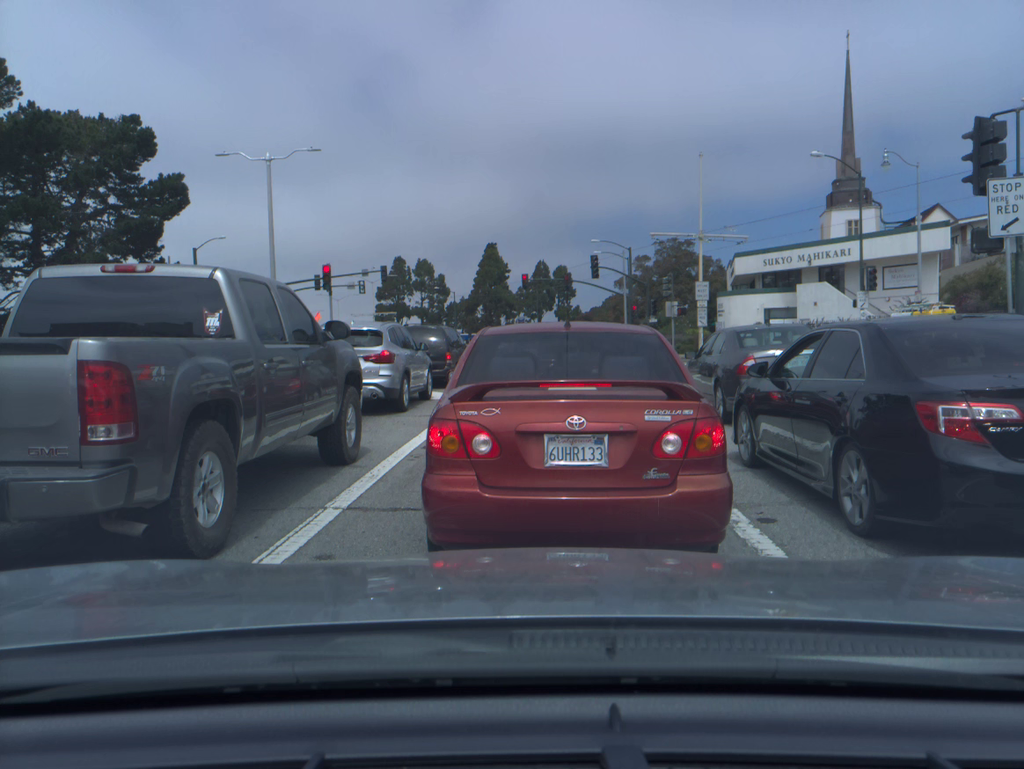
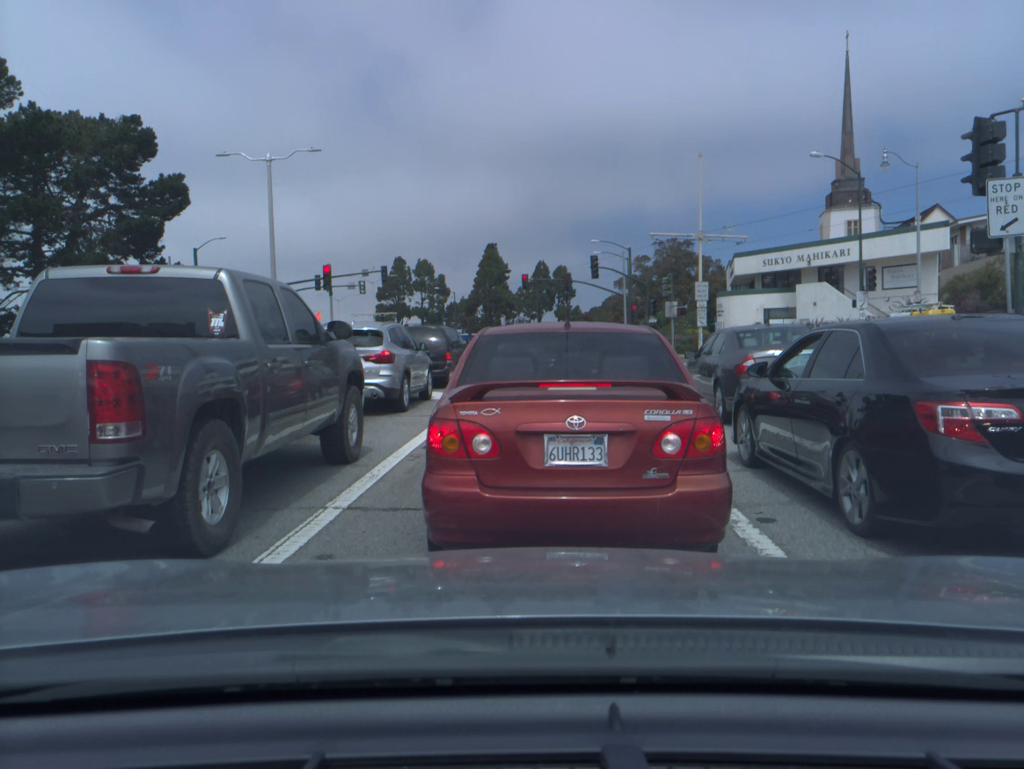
(0.0, 0.0) m; 0°
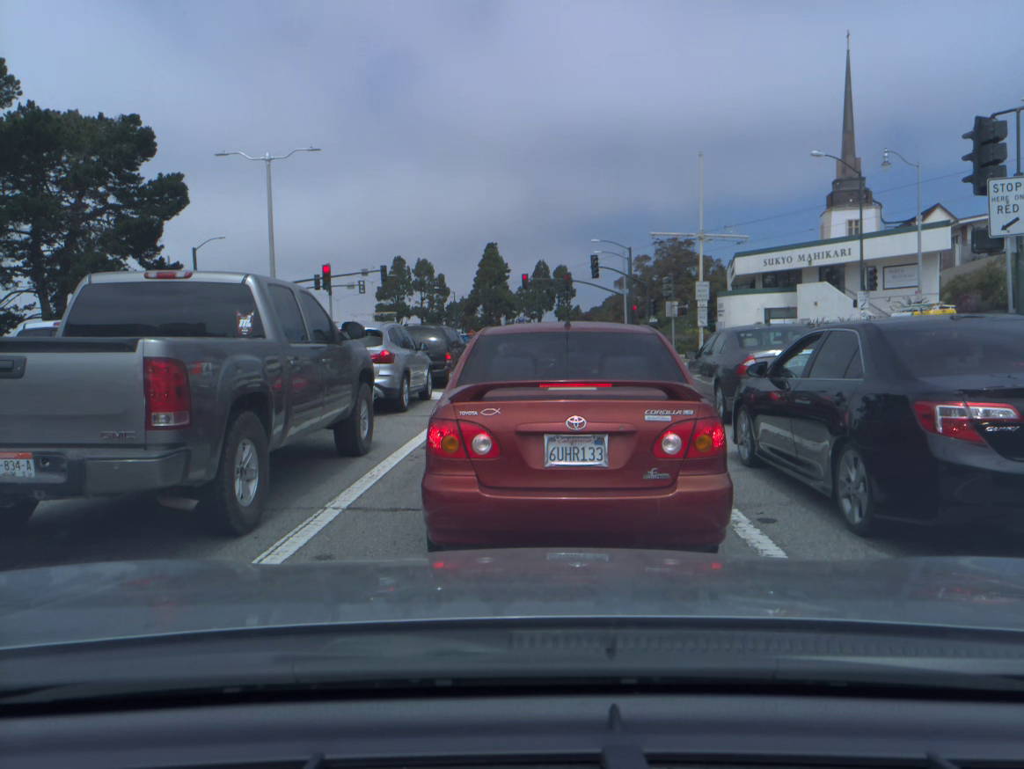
(0.0, 0.0) m; 0°
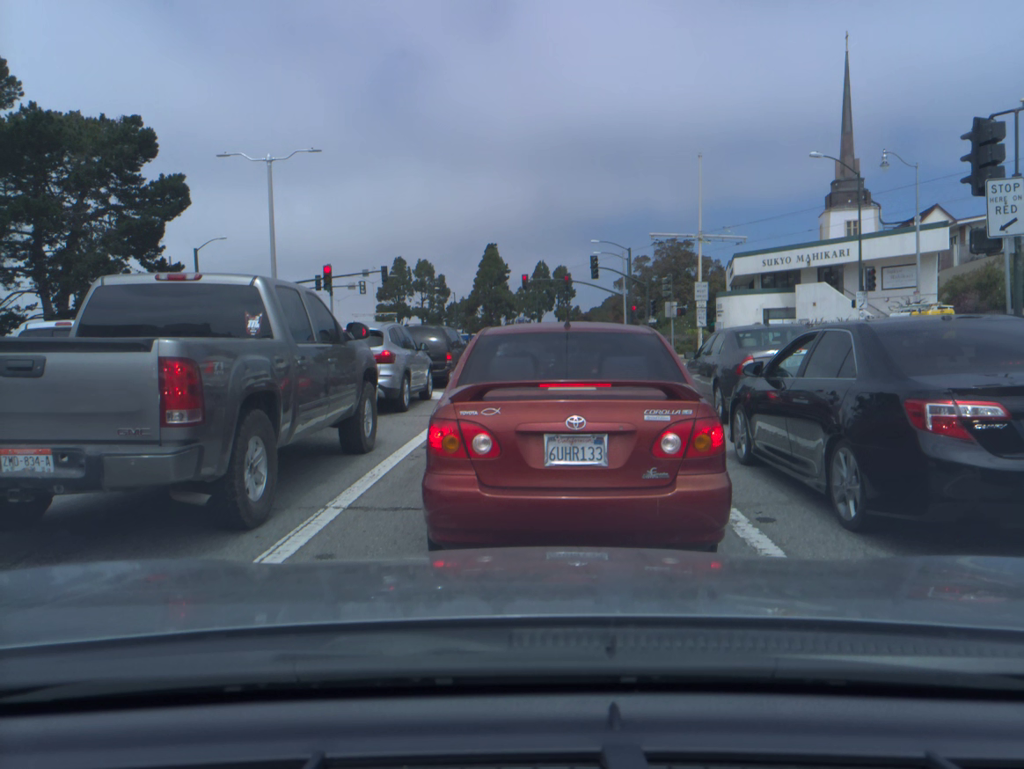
(0.0, 0.0) m; 0°
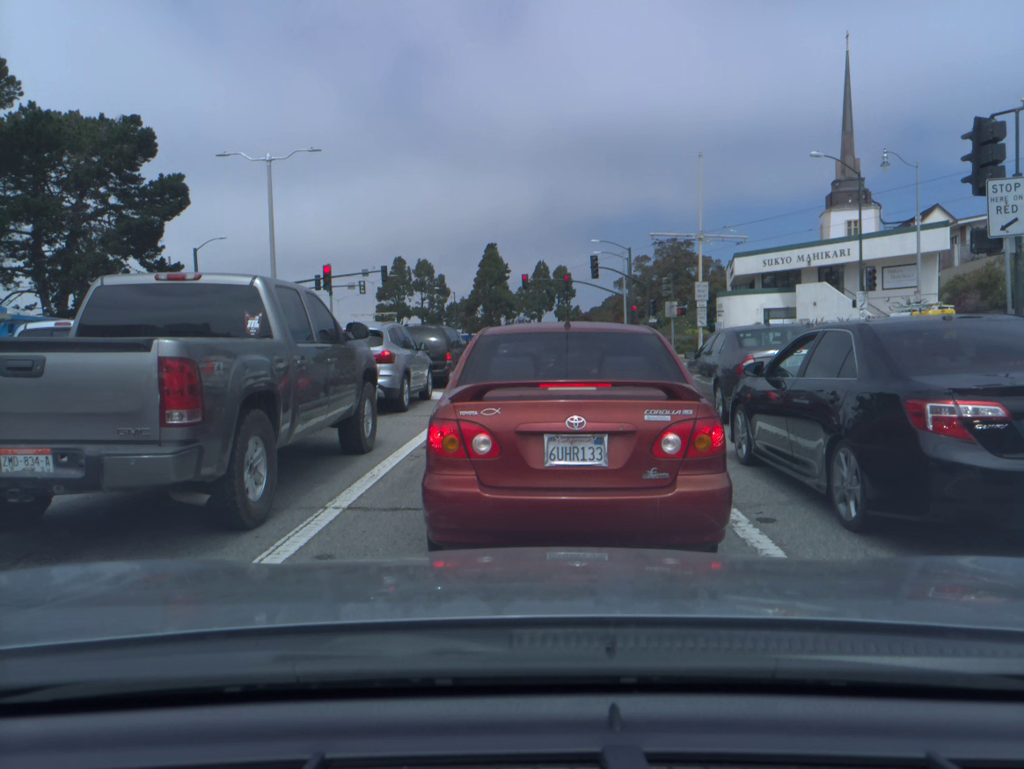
(0.0, 0.0) m; 0°
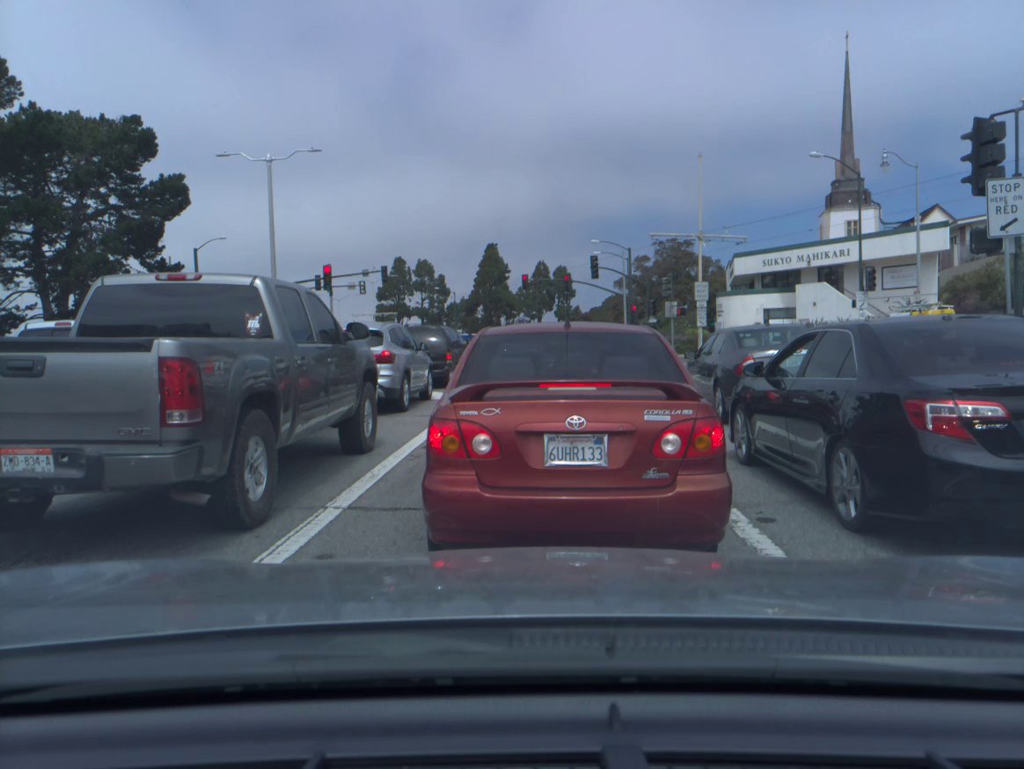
(0.0, 0.0) m; 0°
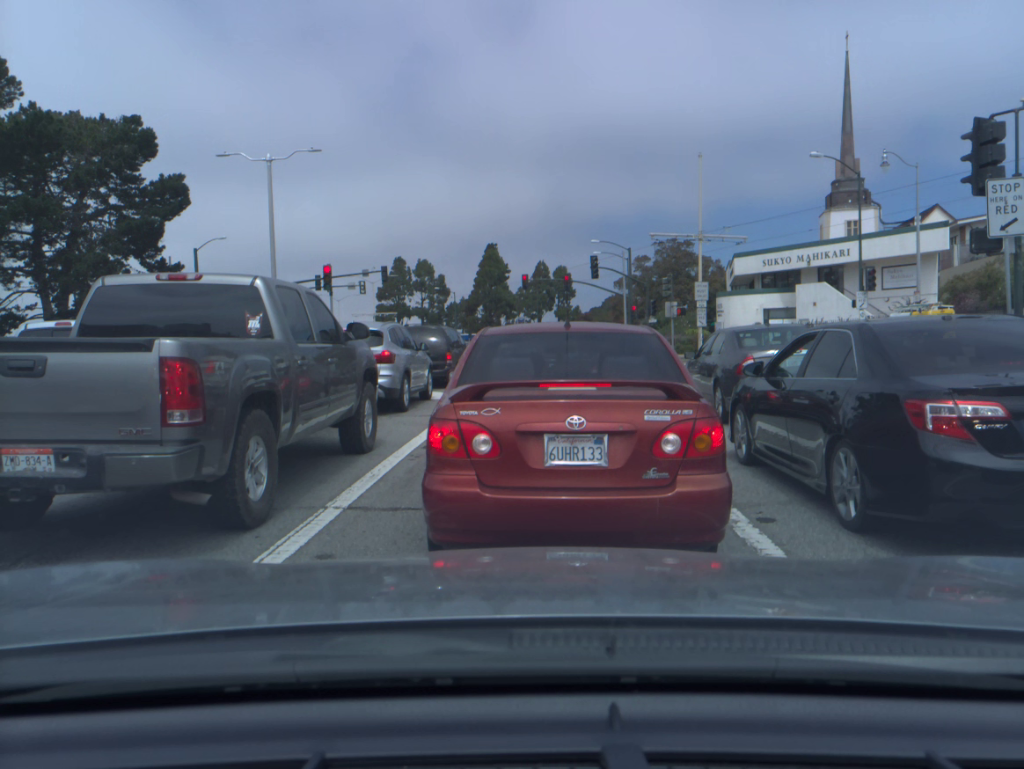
(0.0, 0.0) m; 0°
